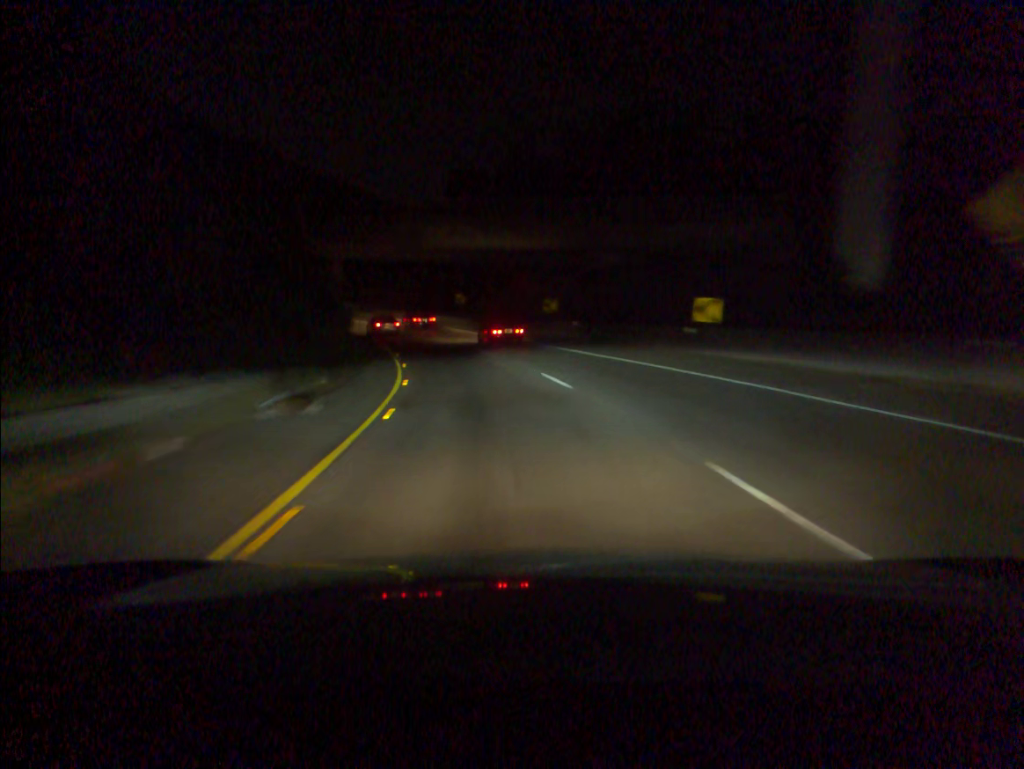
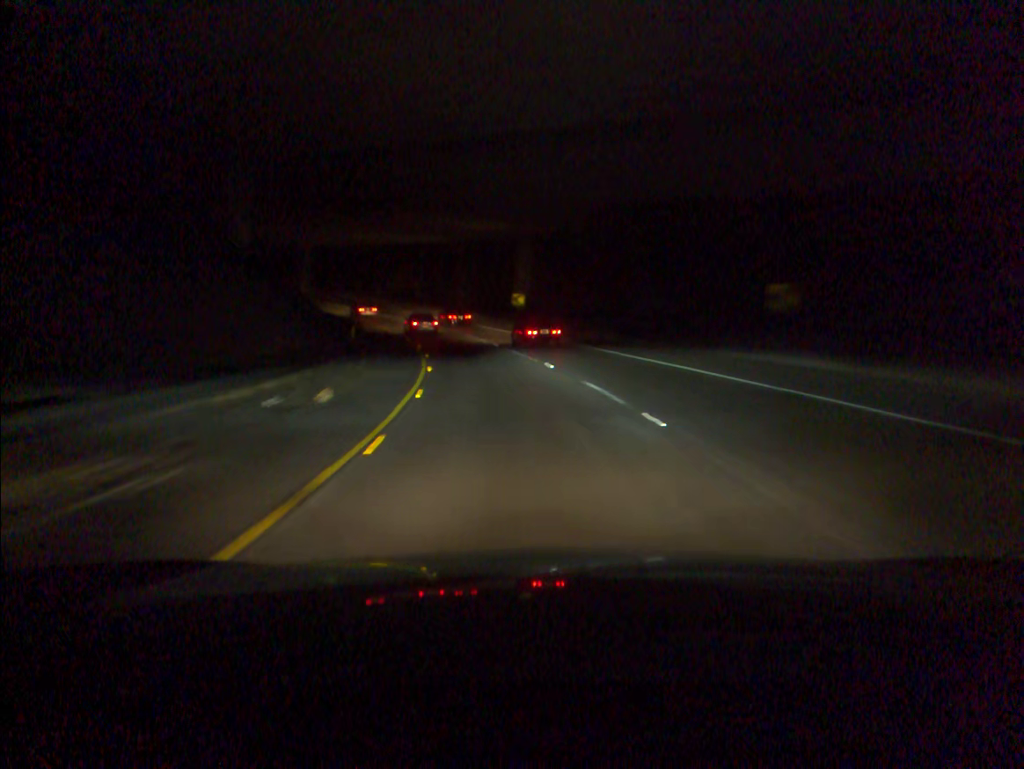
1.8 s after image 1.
(-6.5, +45.7) m; -16°
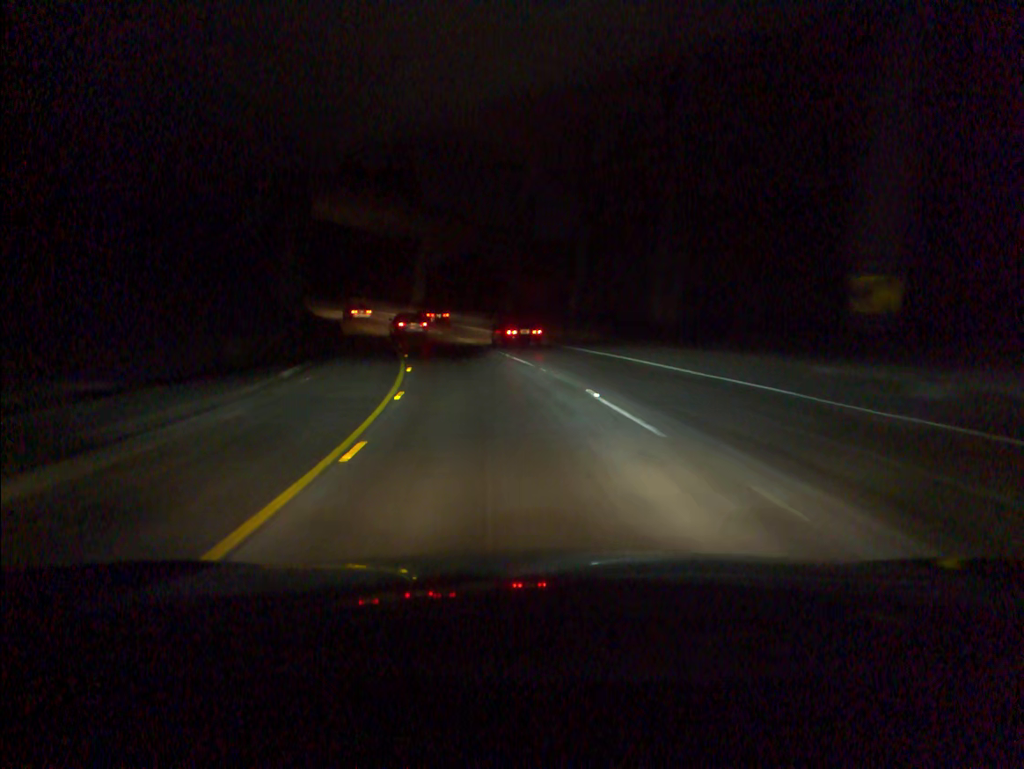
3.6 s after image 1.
(-4.8, +44.6) m; -12°
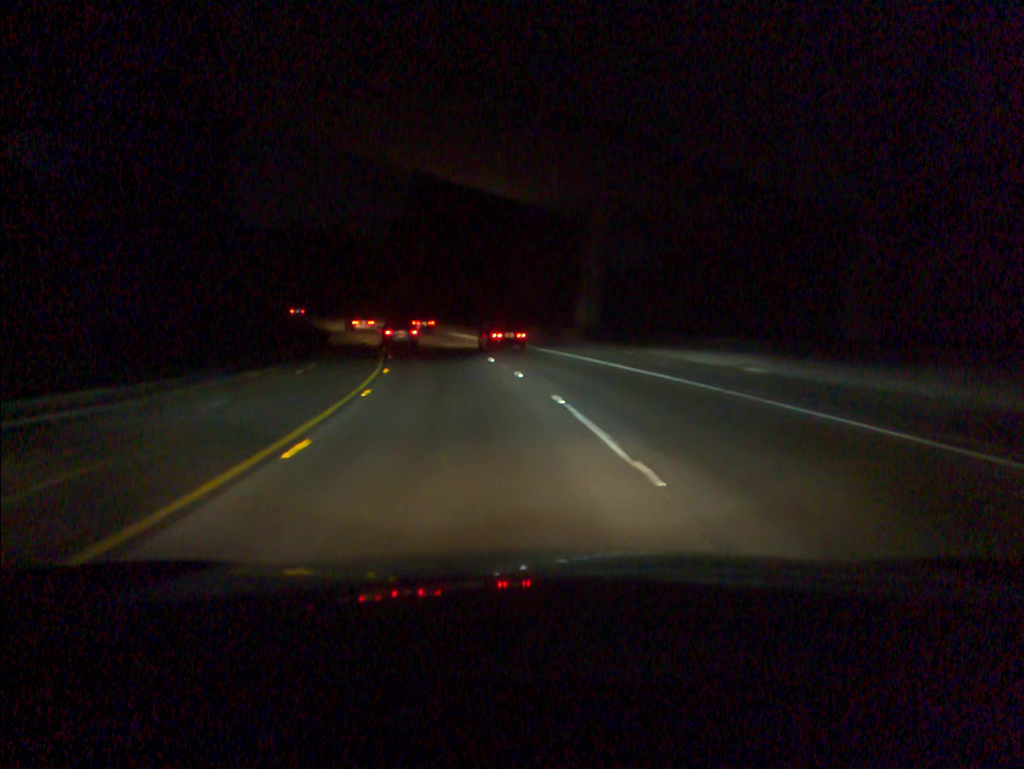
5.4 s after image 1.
(-4.7, +42.4) m; -13°
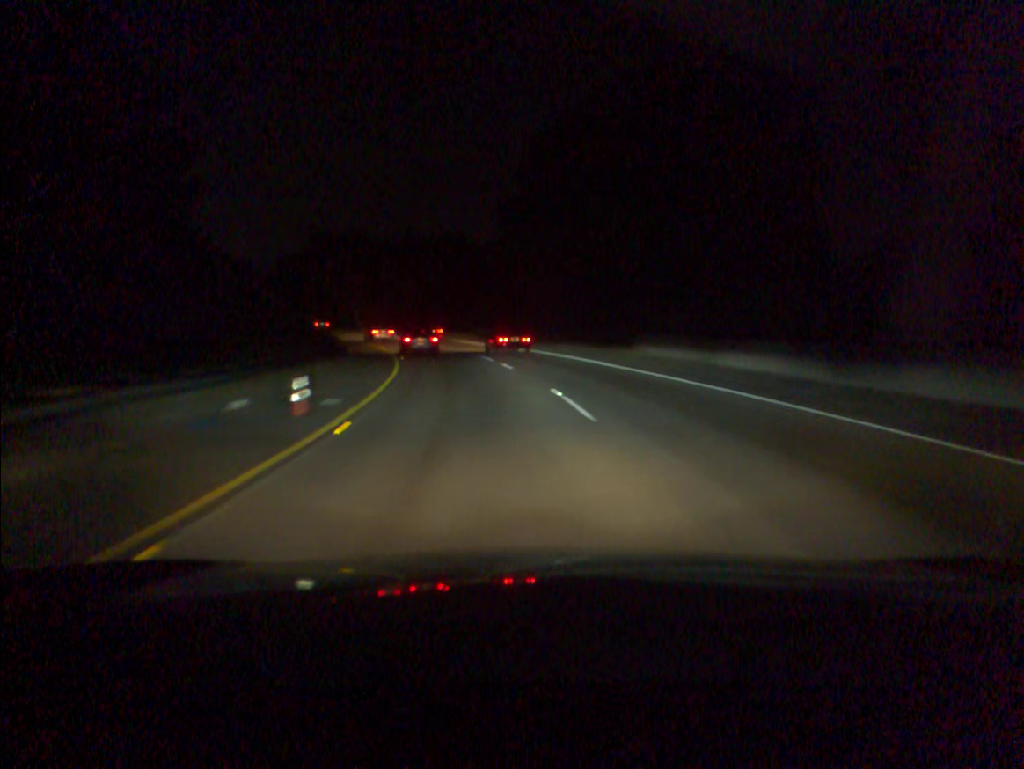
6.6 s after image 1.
(-2.3, +27.5) m; -10°
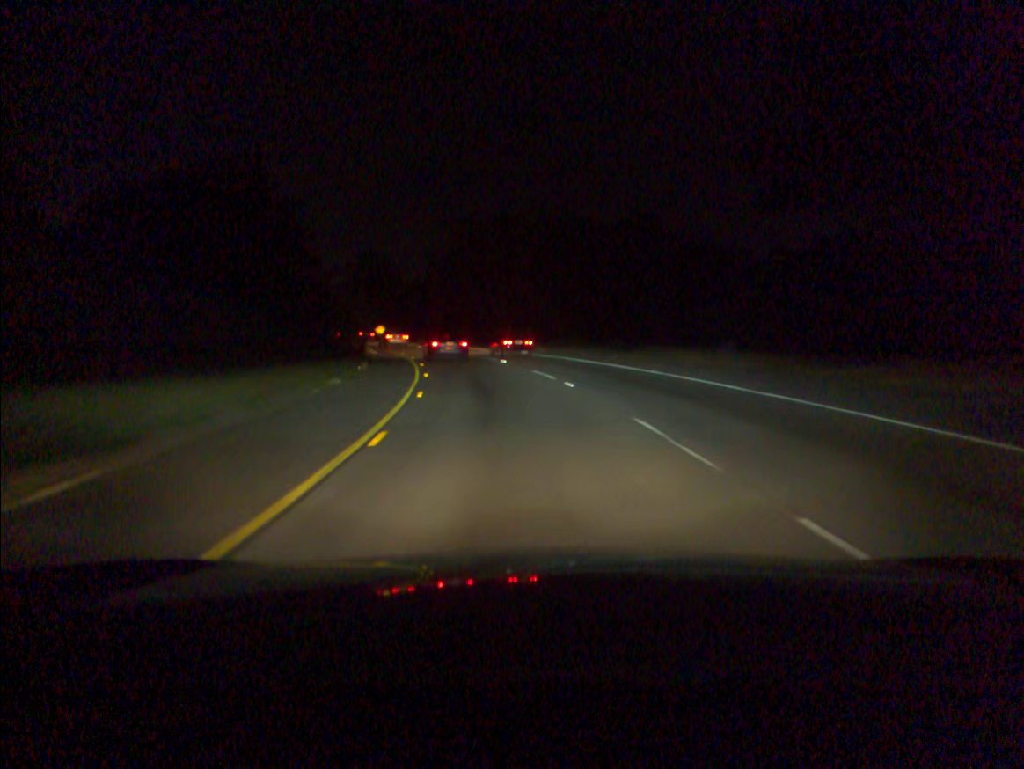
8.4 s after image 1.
(-4.8, +40.4) m; -13°
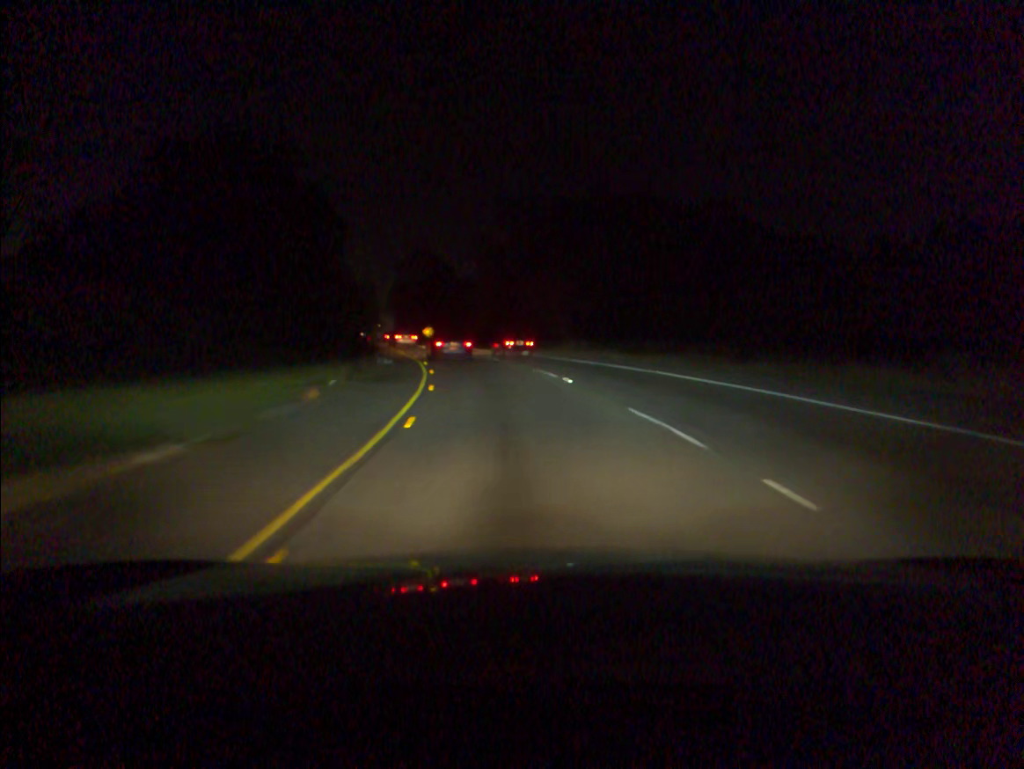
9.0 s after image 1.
(-0.5, +13.3) m; -4°
